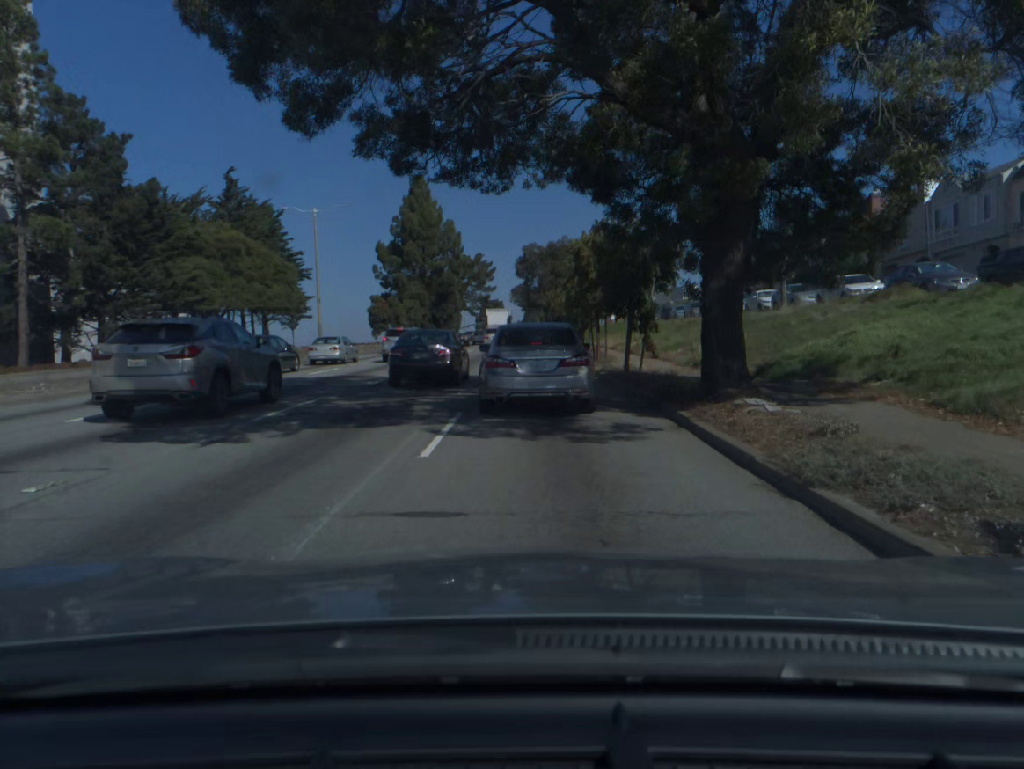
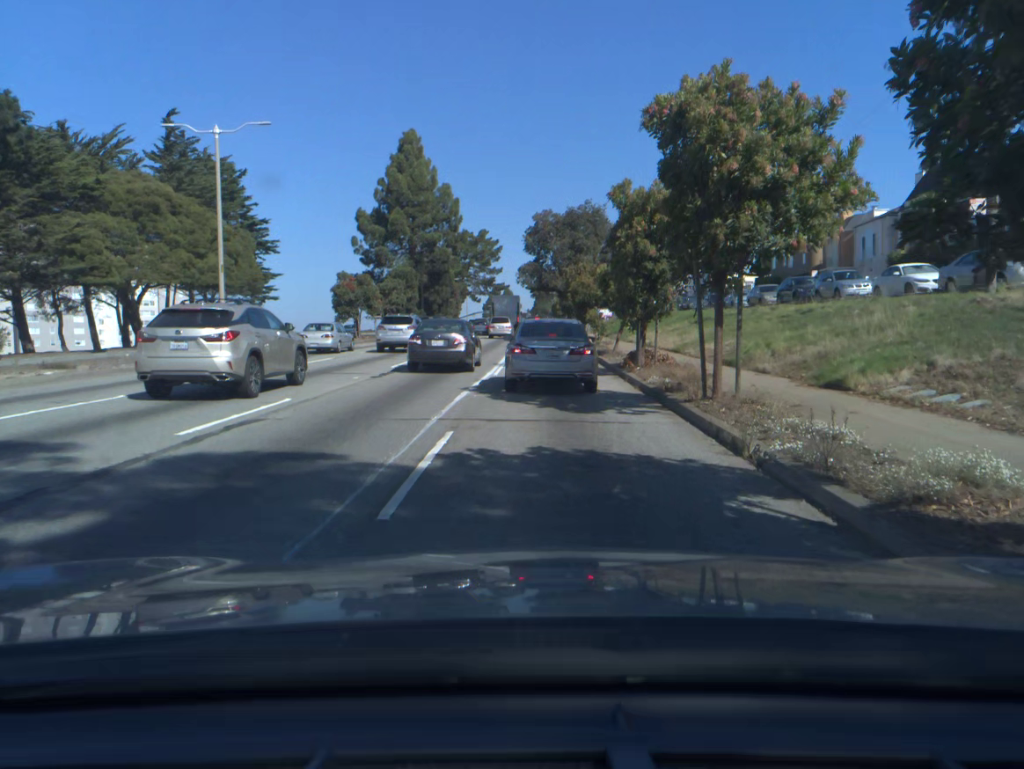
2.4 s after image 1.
(-0.2, +17.5) m; -1°
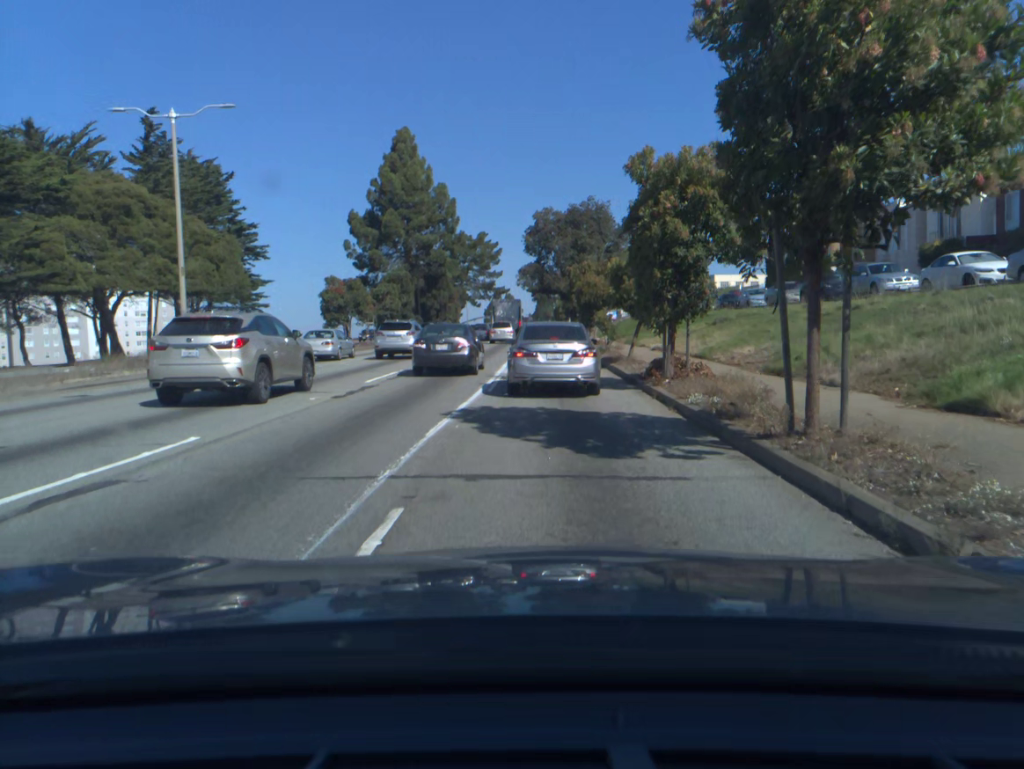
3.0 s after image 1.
(0.0, +4.0) m; 0°
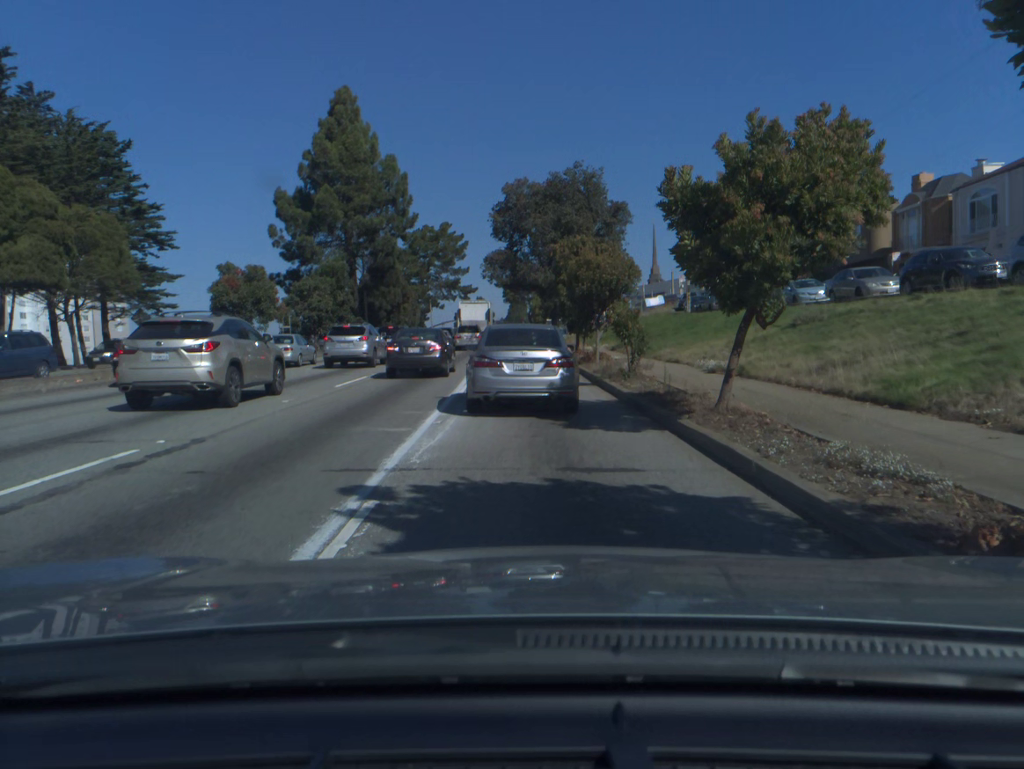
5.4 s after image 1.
(+0.1, +14.7) m; +2°
